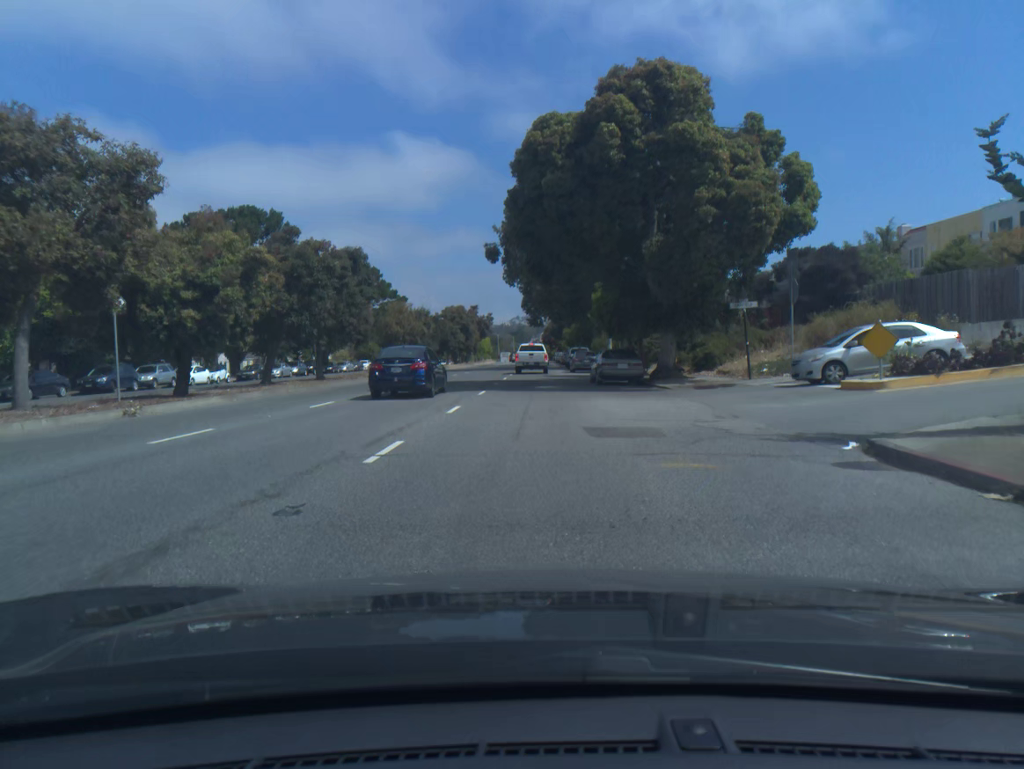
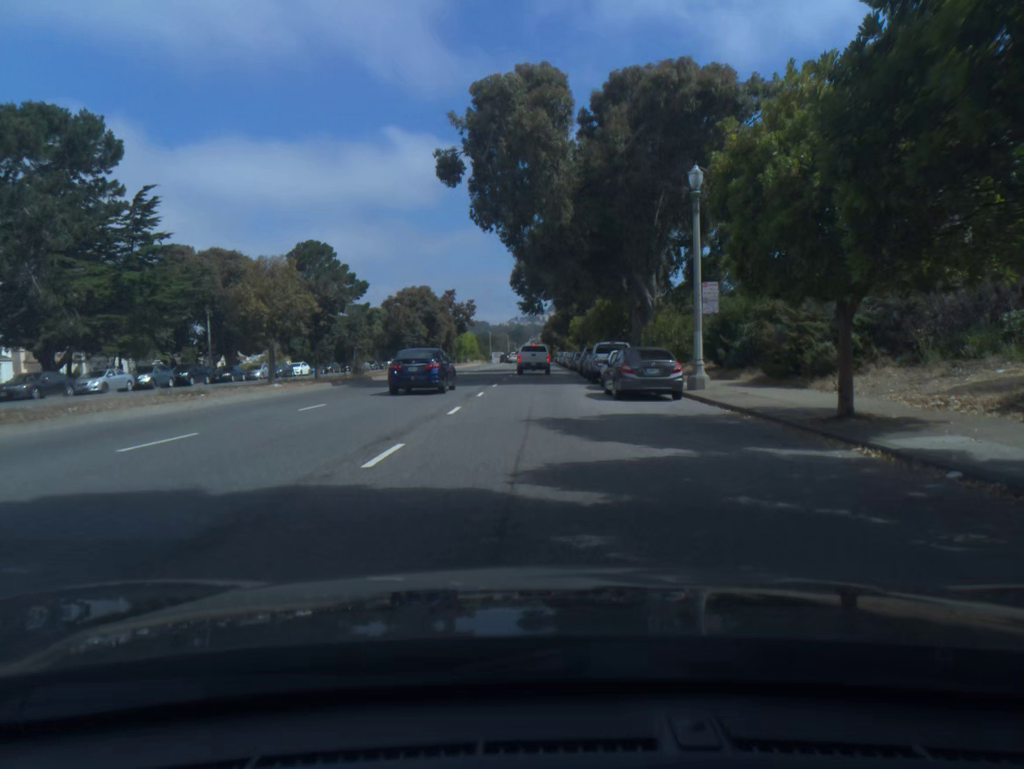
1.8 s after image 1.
(+0.1, +30.0) m; 0°
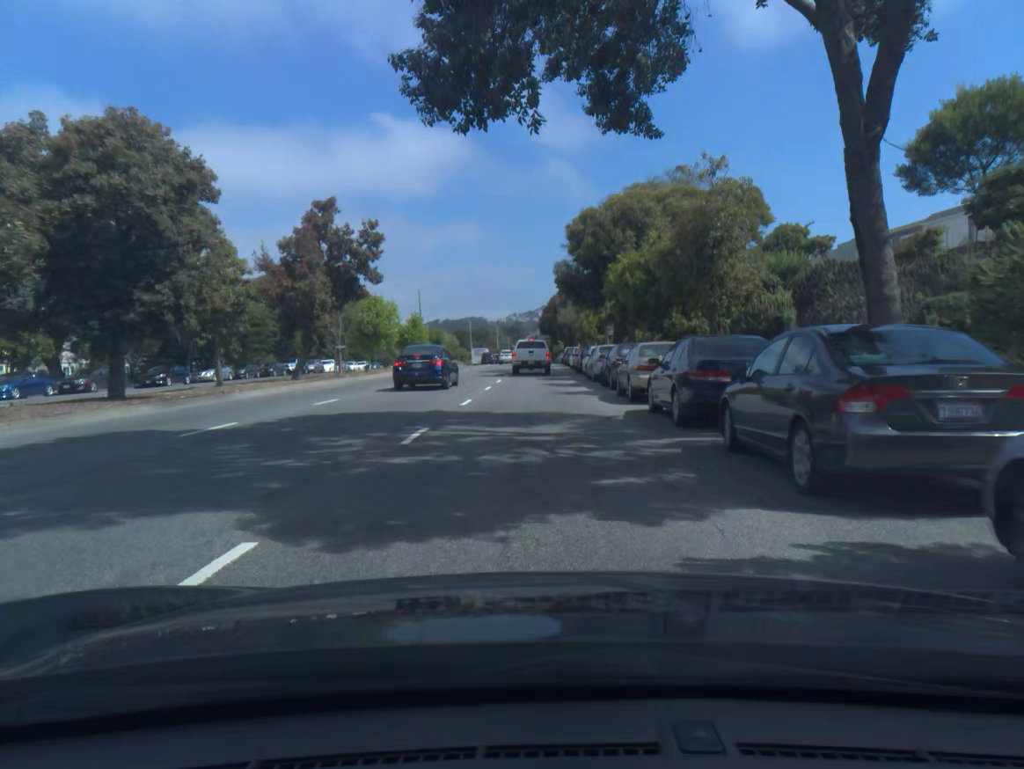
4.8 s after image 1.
(-0.1, +49.6) m; 0°
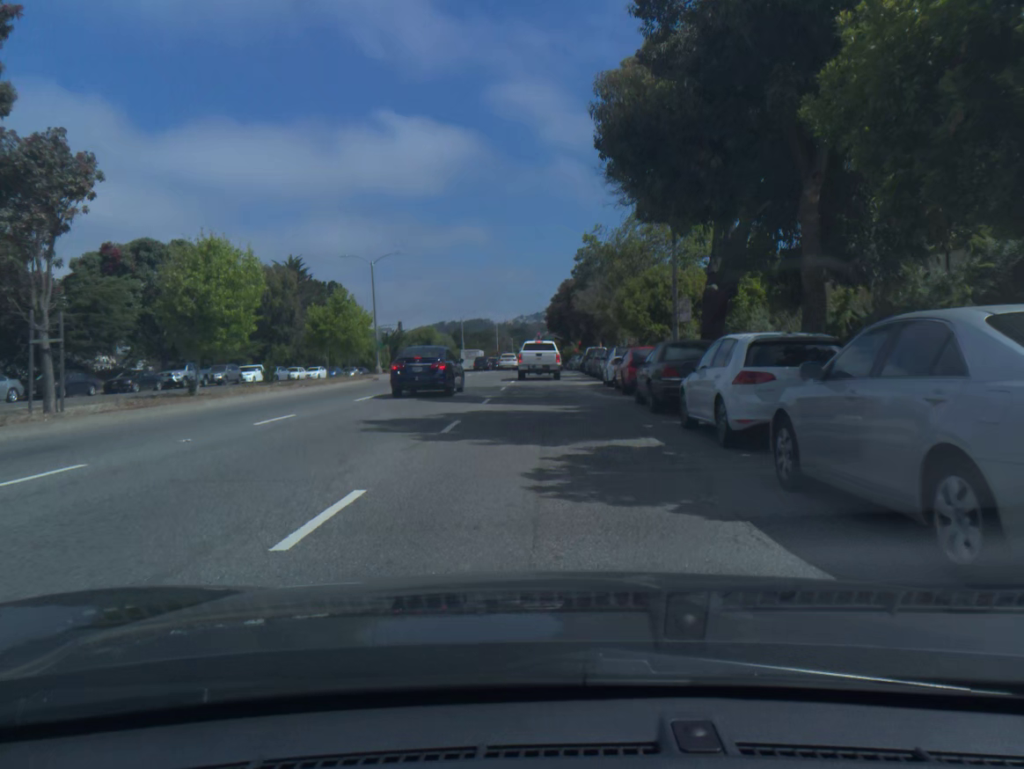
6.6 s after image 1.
(-0.1, +26.8) m; 0°
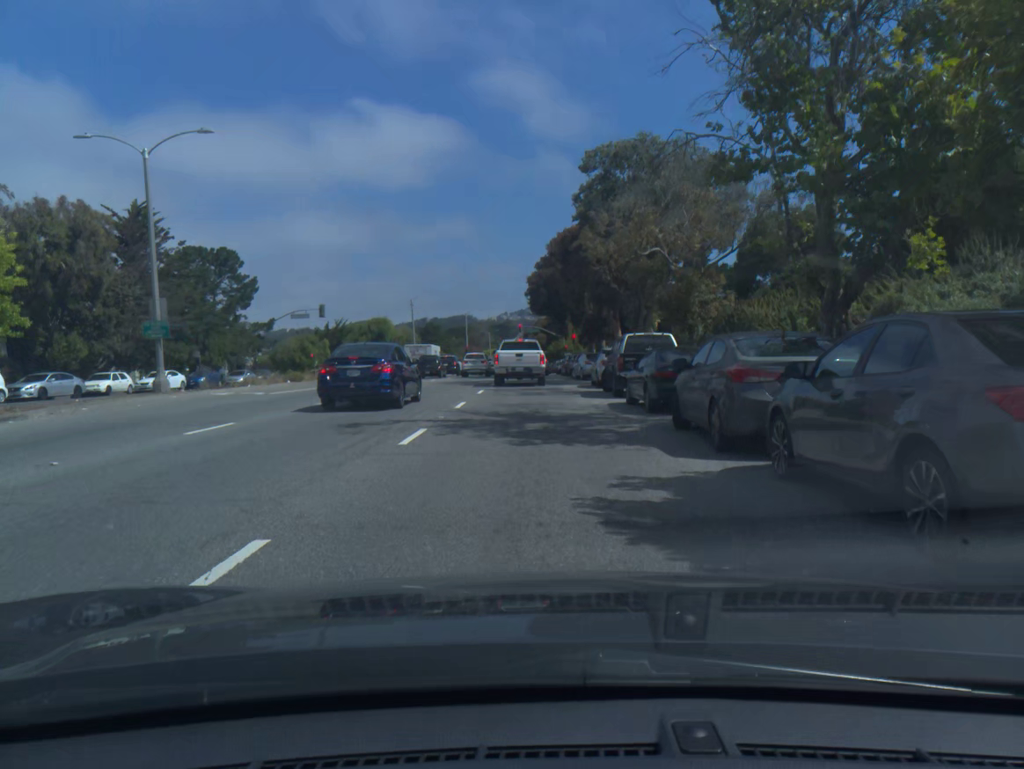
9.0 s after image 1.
(+0.3, +31.5) m; +1°
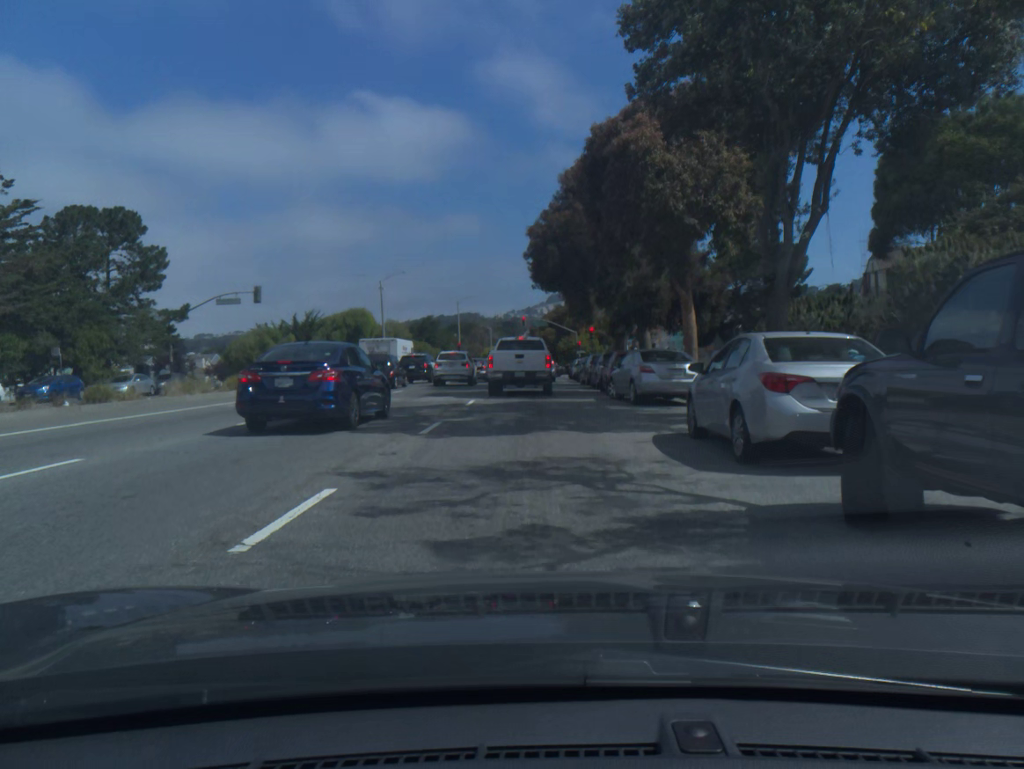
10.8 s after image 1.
(-0.1, +19.7) m; -1°
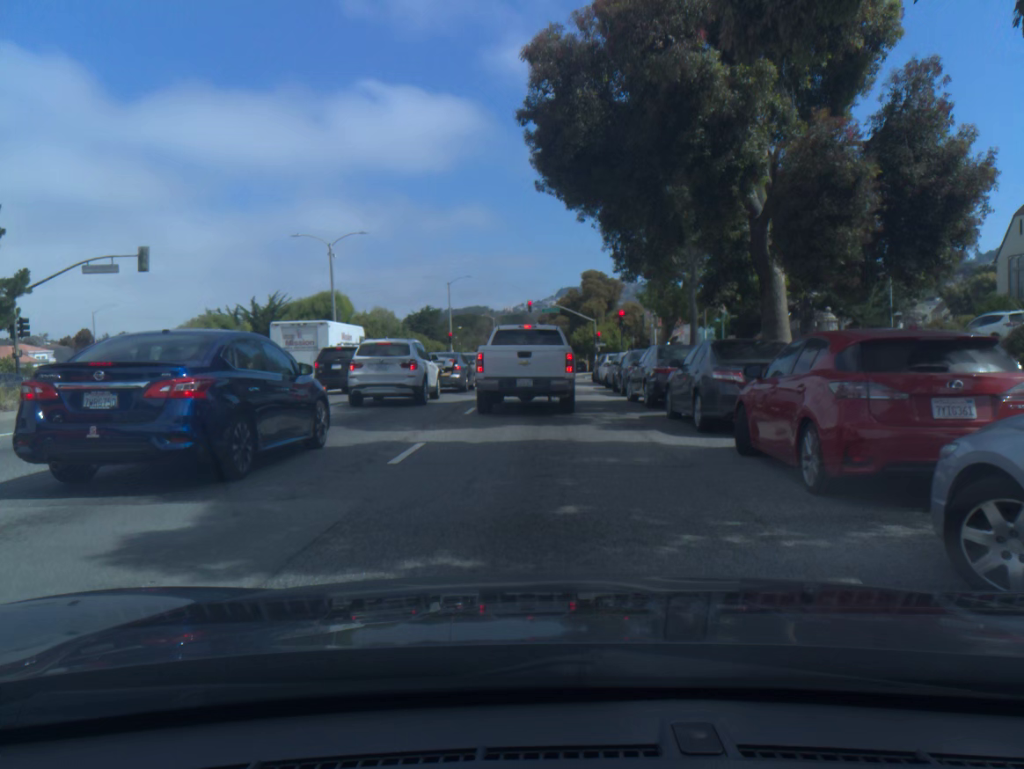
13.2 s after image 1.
(-0.1, +18.6) m; -1°
